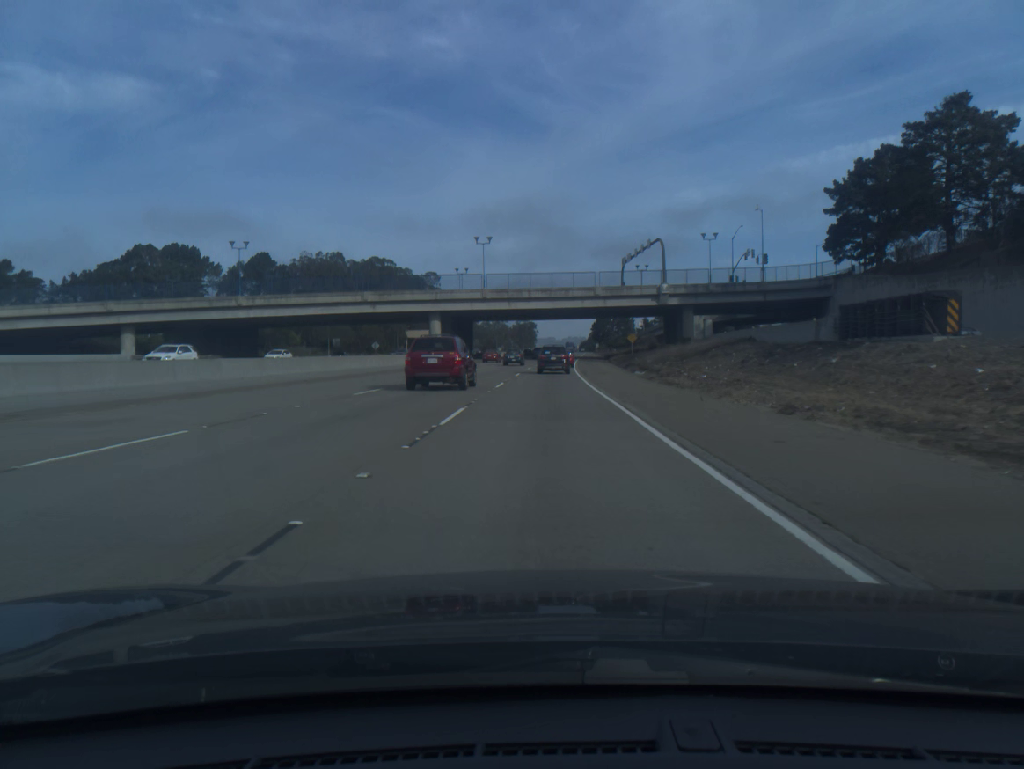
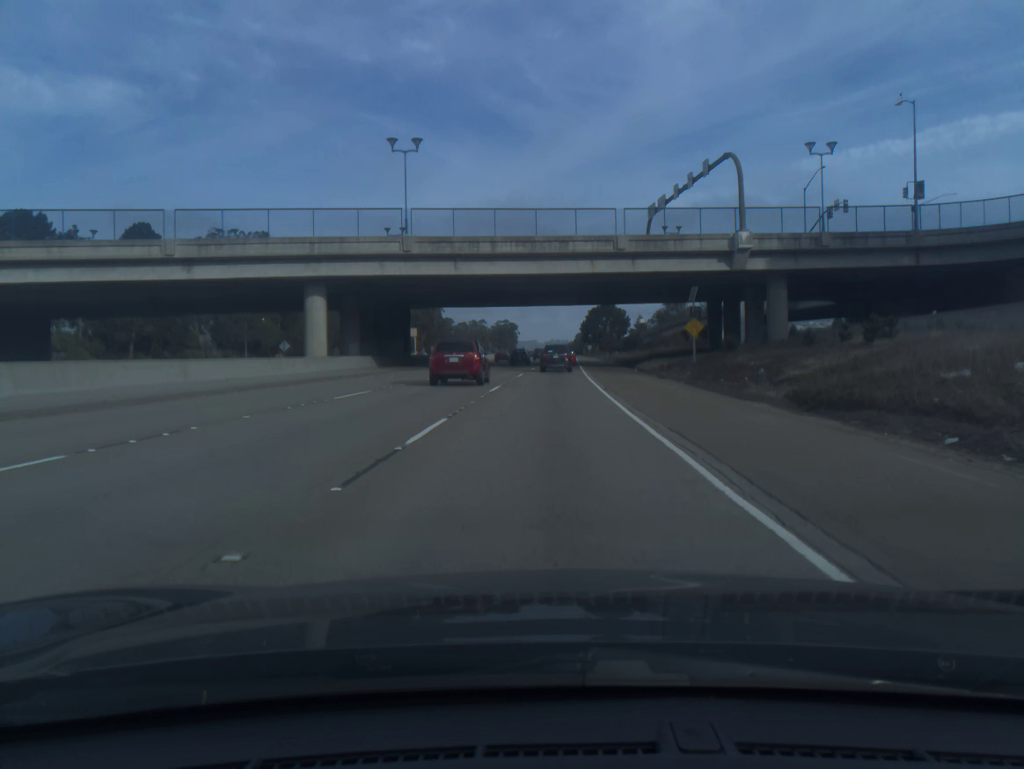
(+0.5, +46.7) m; +1°
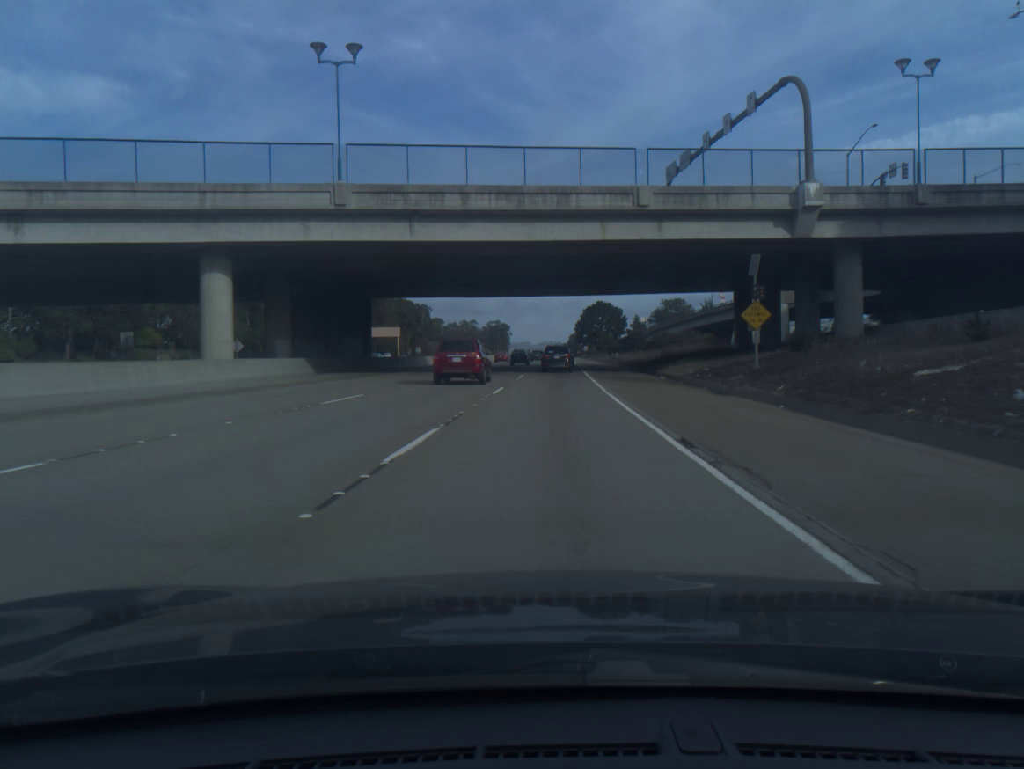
(+0.1, +15.5) m; +1°
